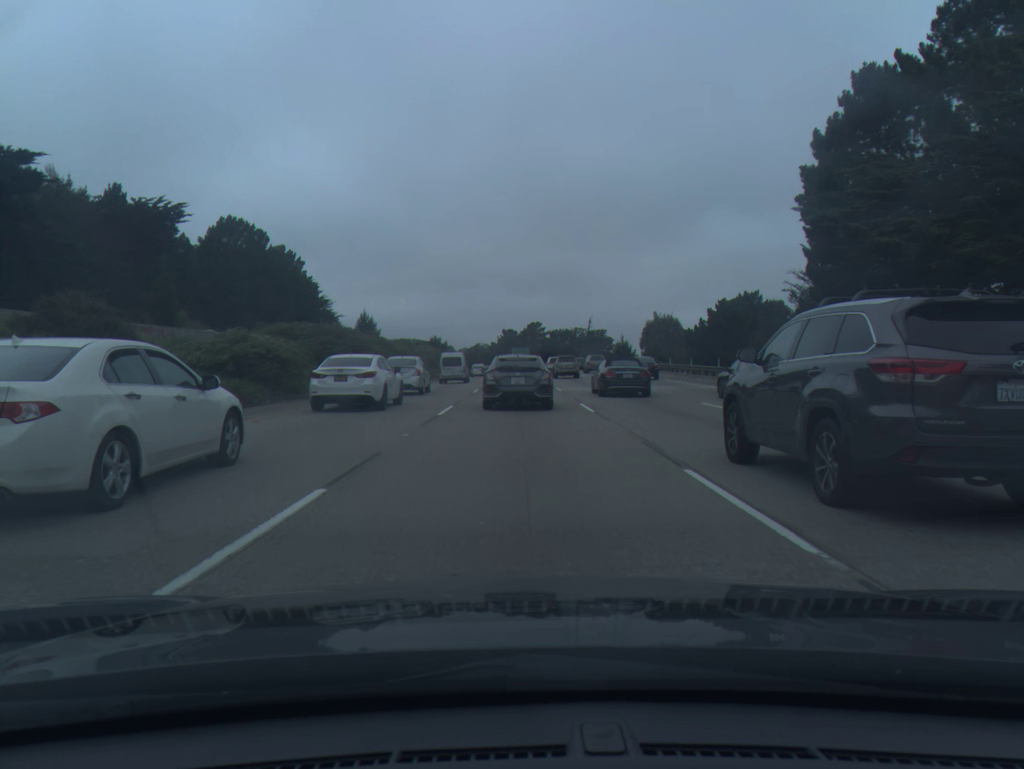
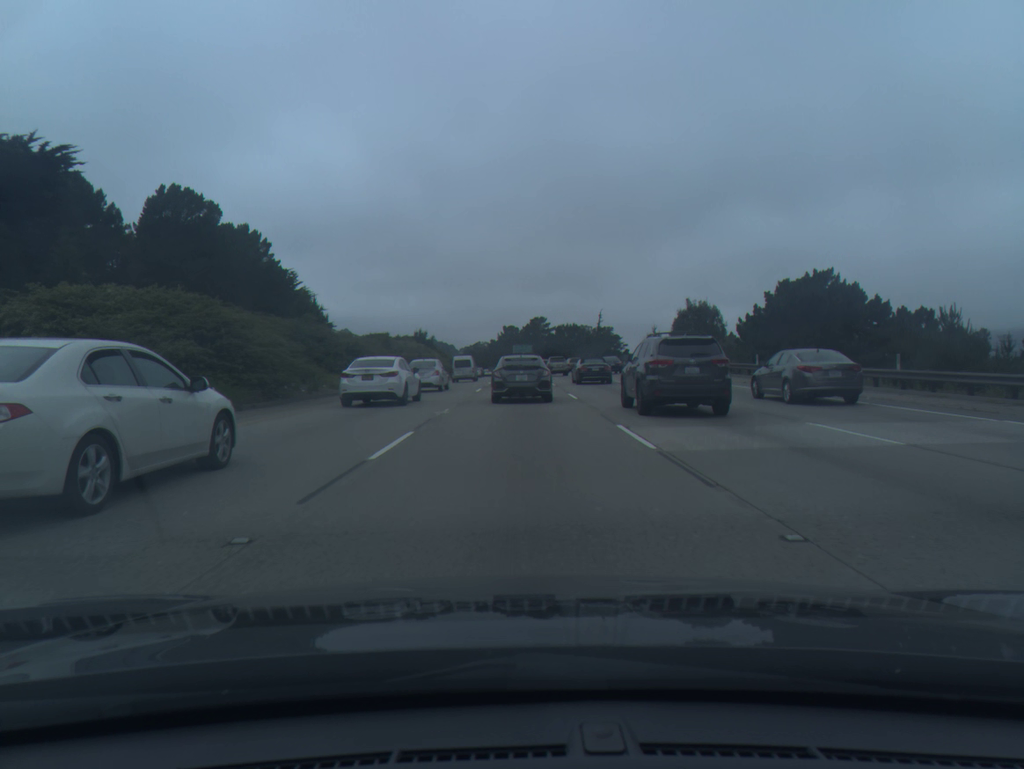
(+0.1, +23.0) m; 0°
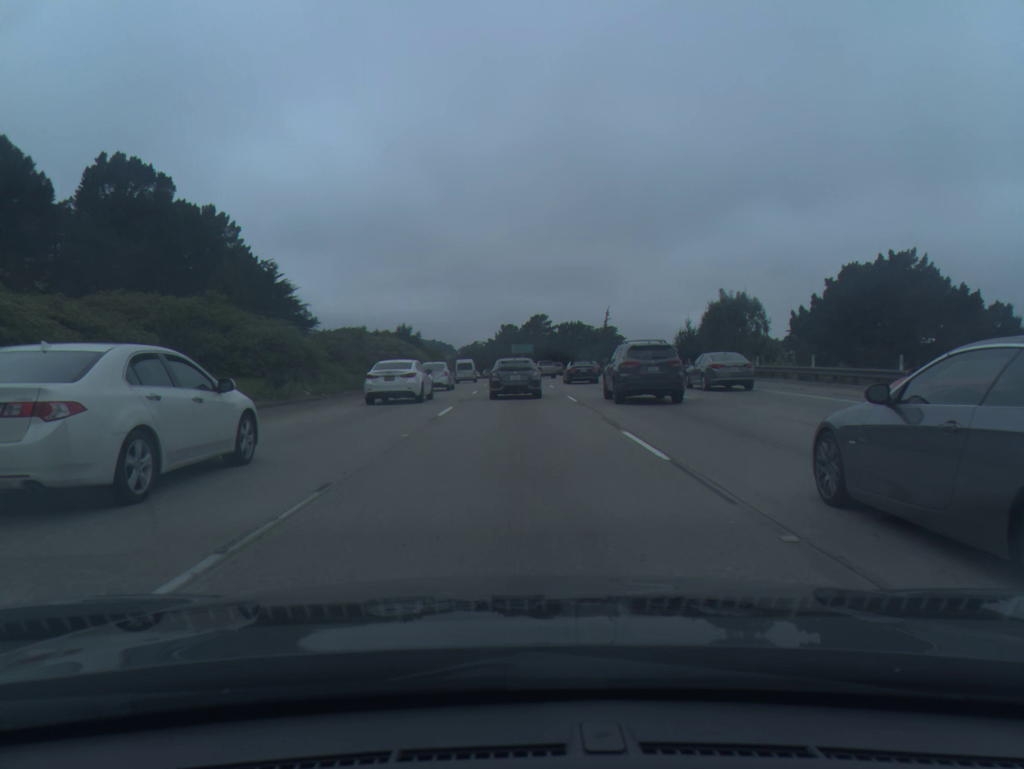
(0.0, +15.6) m; 0°
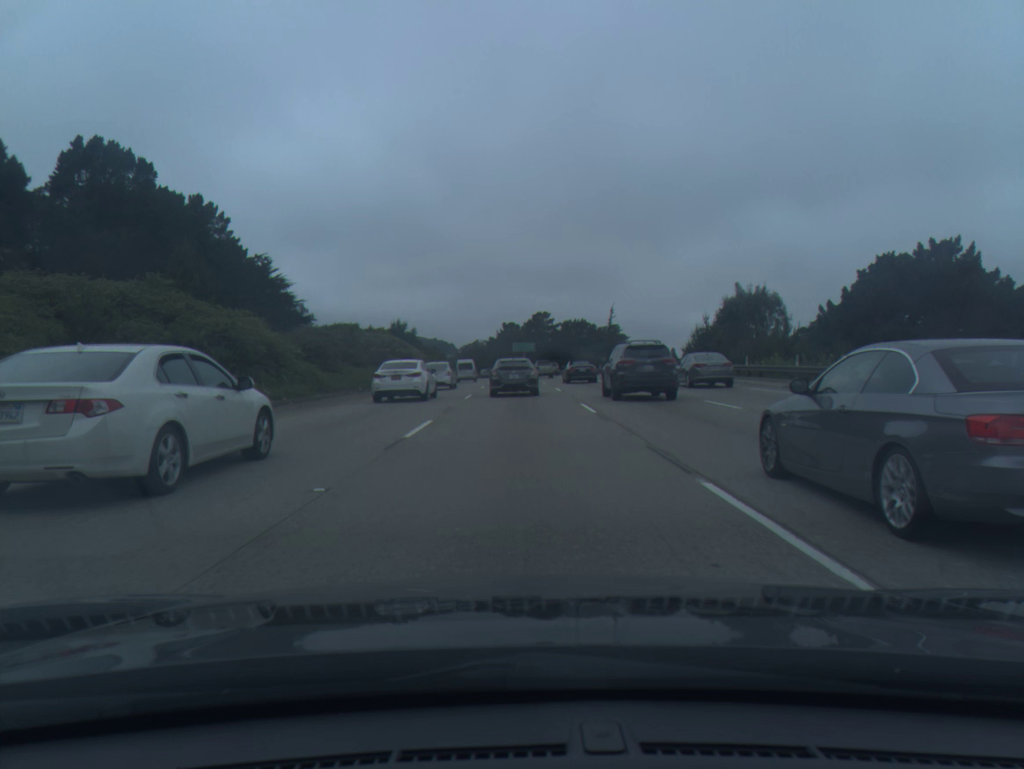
(0.0, +5.6) m; 0°
